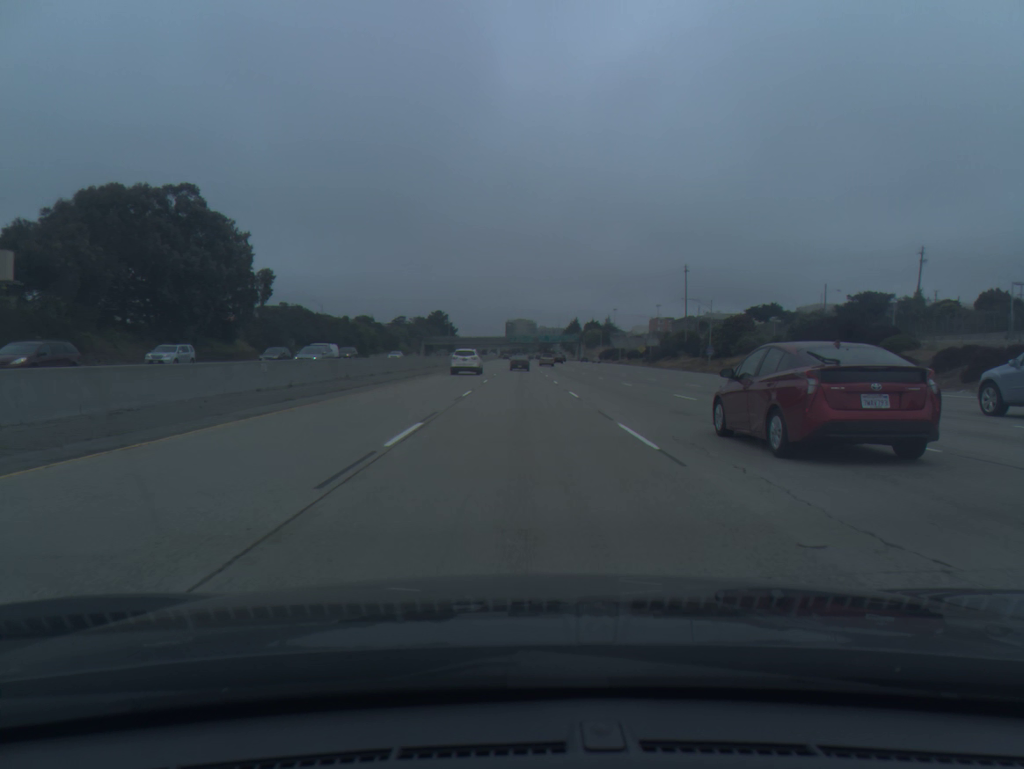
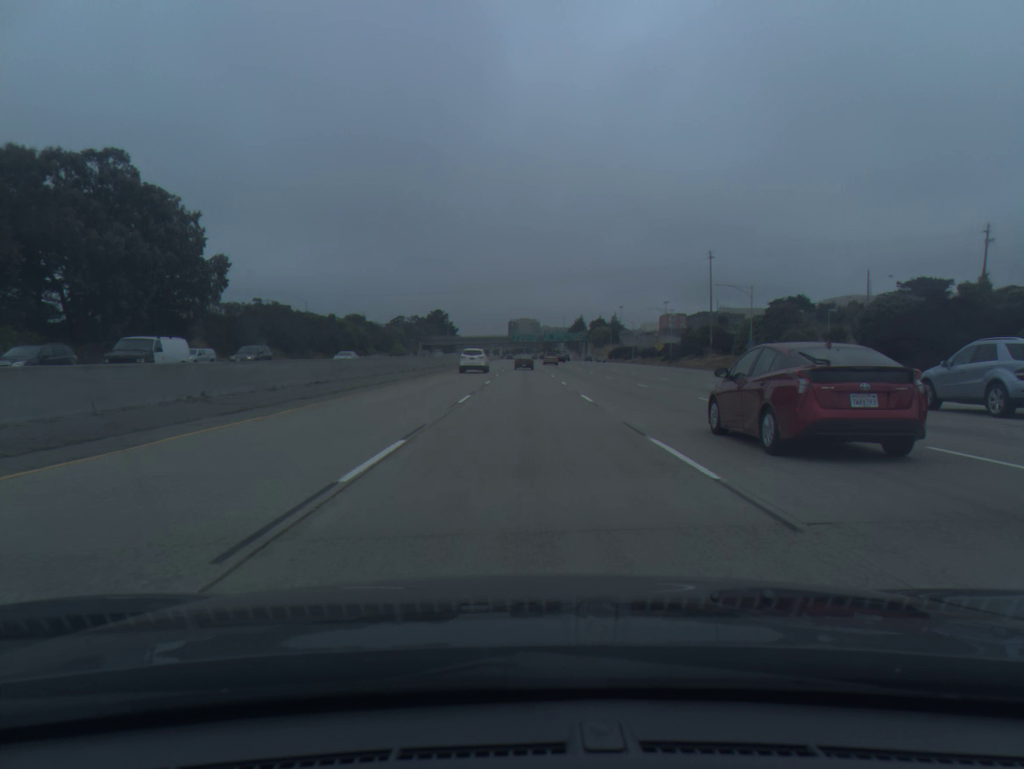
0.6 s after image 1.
(-0.1, +17.5) m; 0°
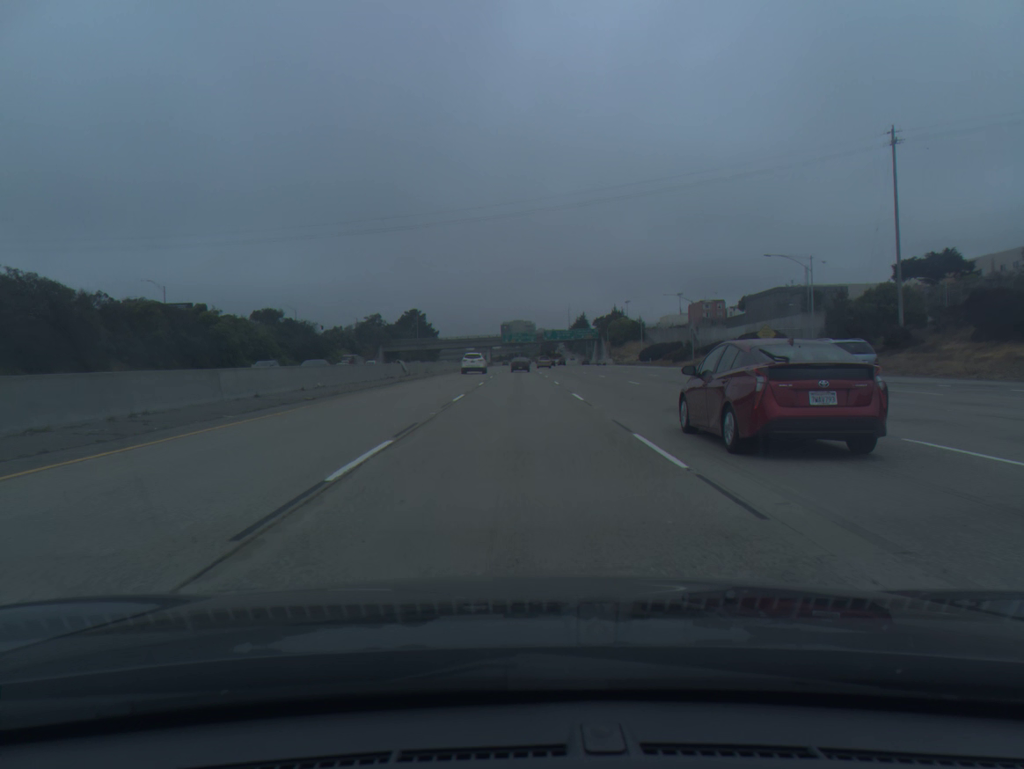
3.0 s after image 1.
(+0.6, +70.6) m; +1°
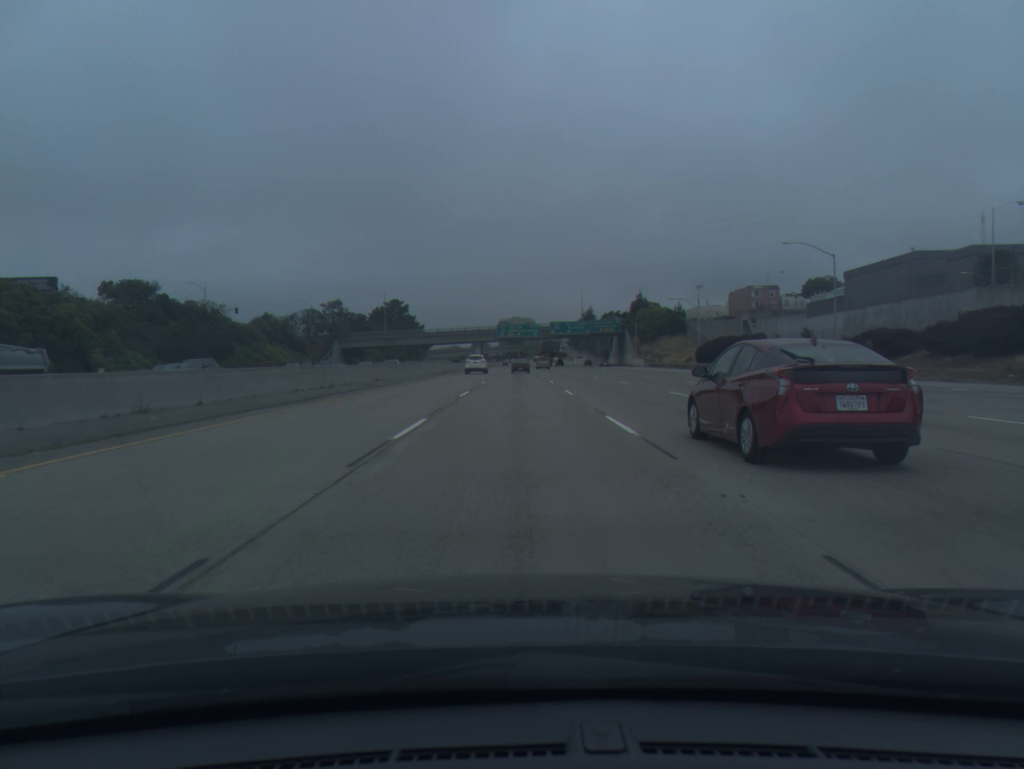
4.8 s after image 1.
(-0.2, +53.6) m; 0°
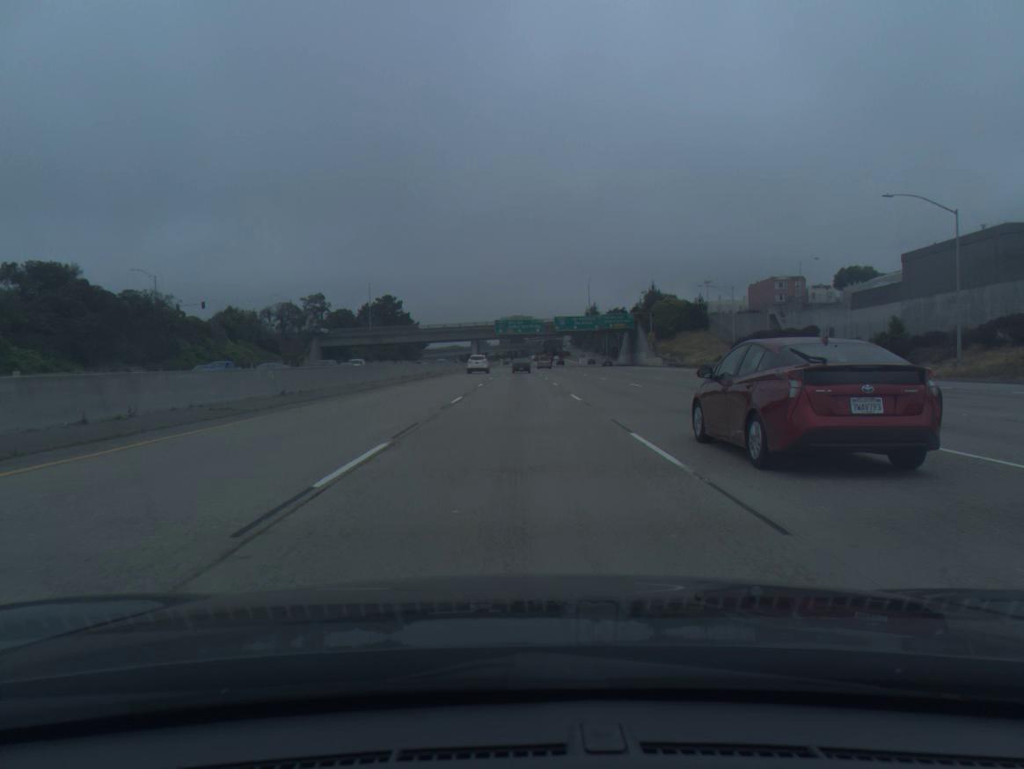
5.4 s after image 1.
(0.0, +18.0) m; 0°
